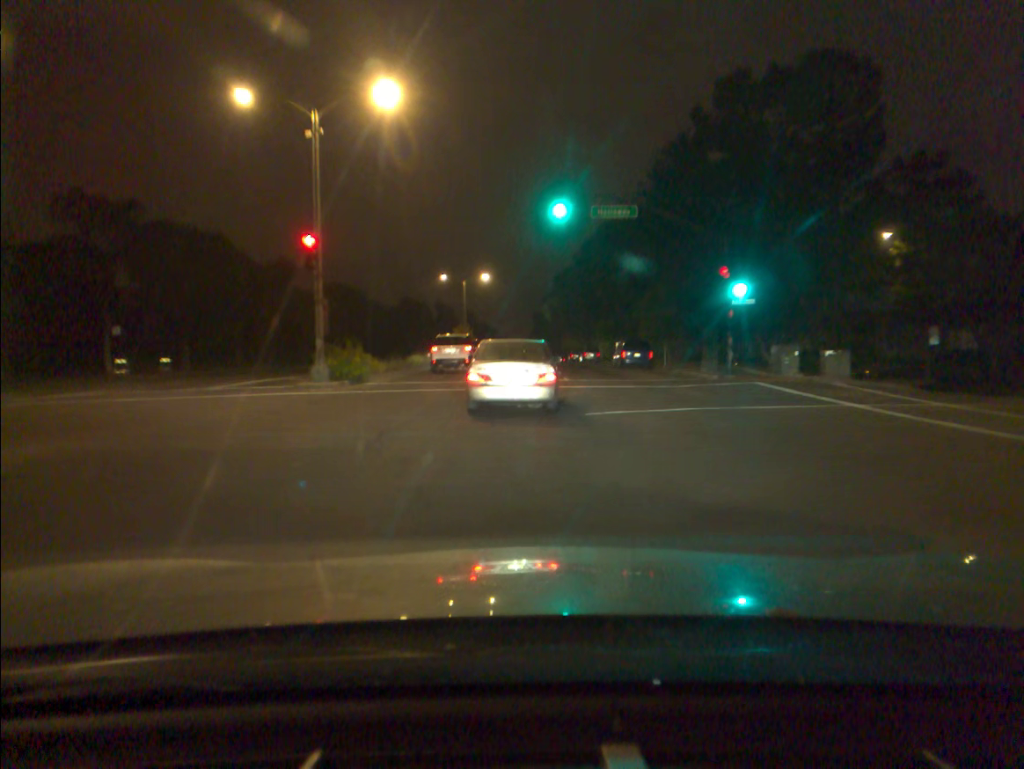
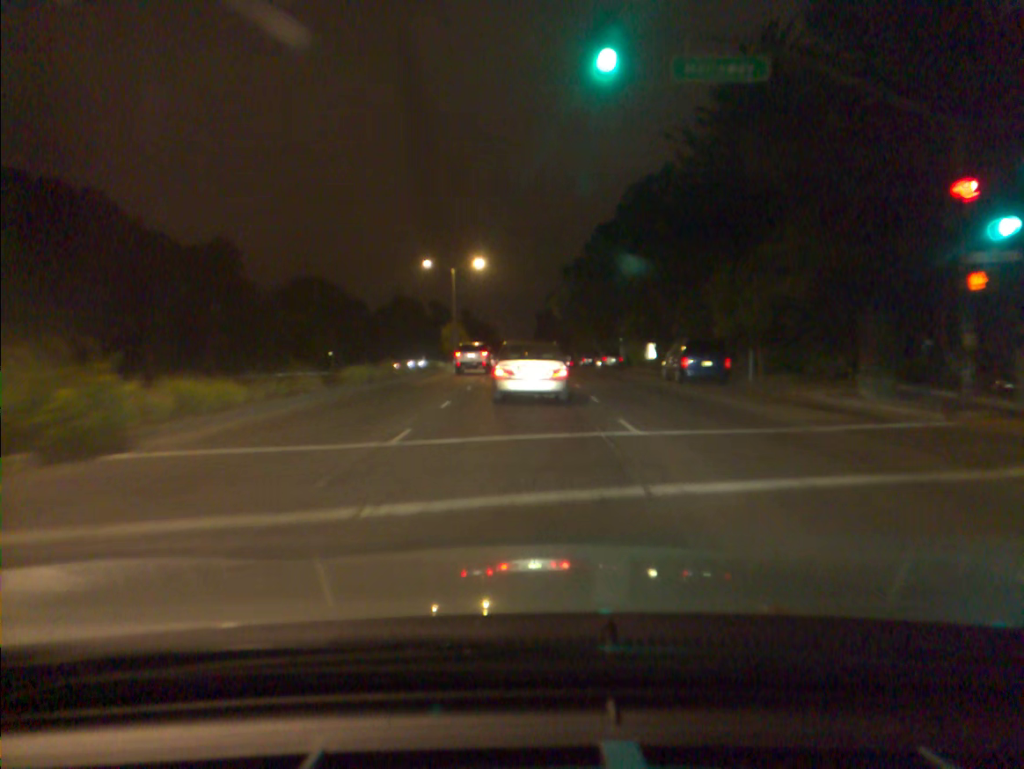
(+0.1, +16.7) m; 0°
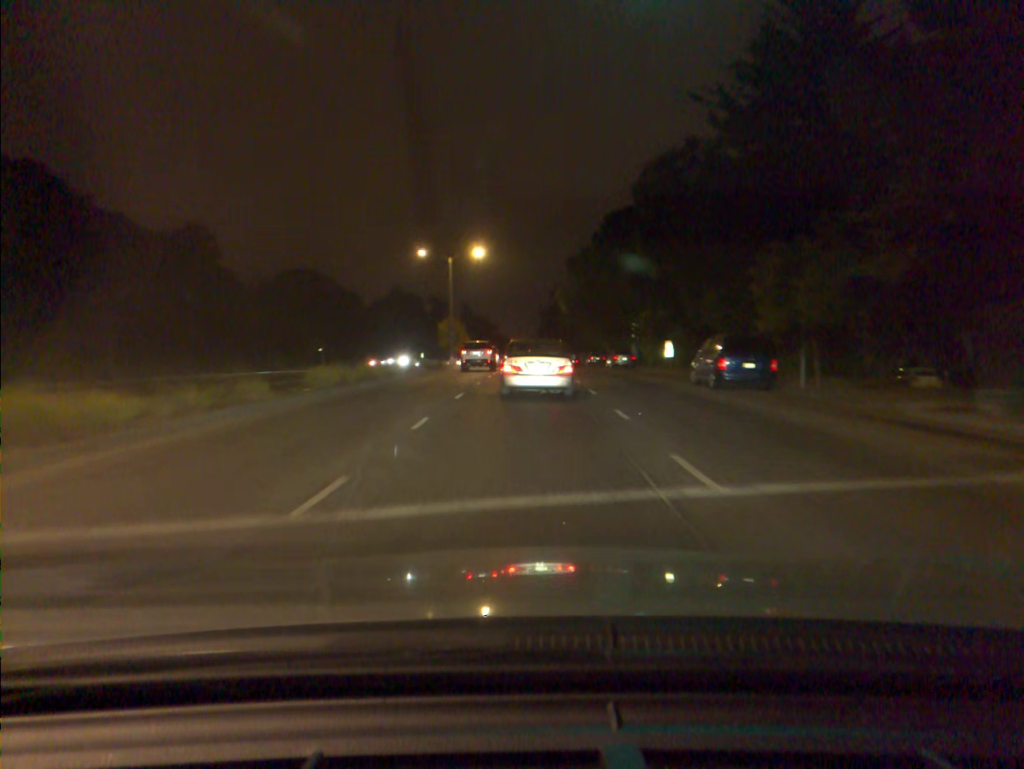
(0.0, +4.7) m; 0°
